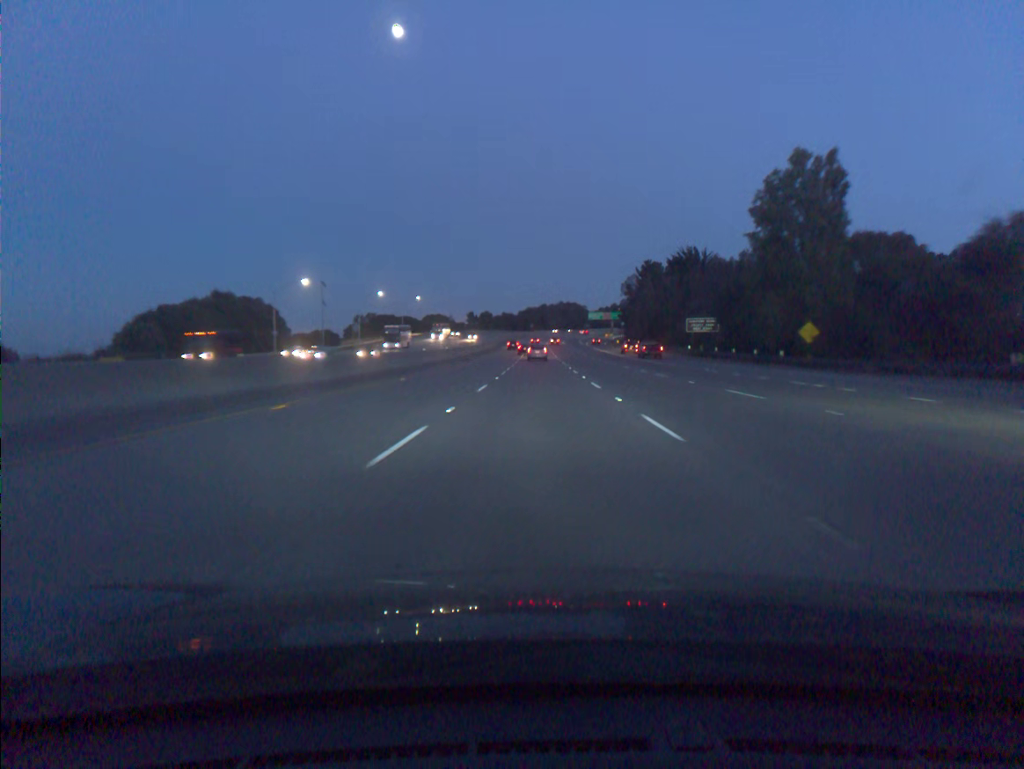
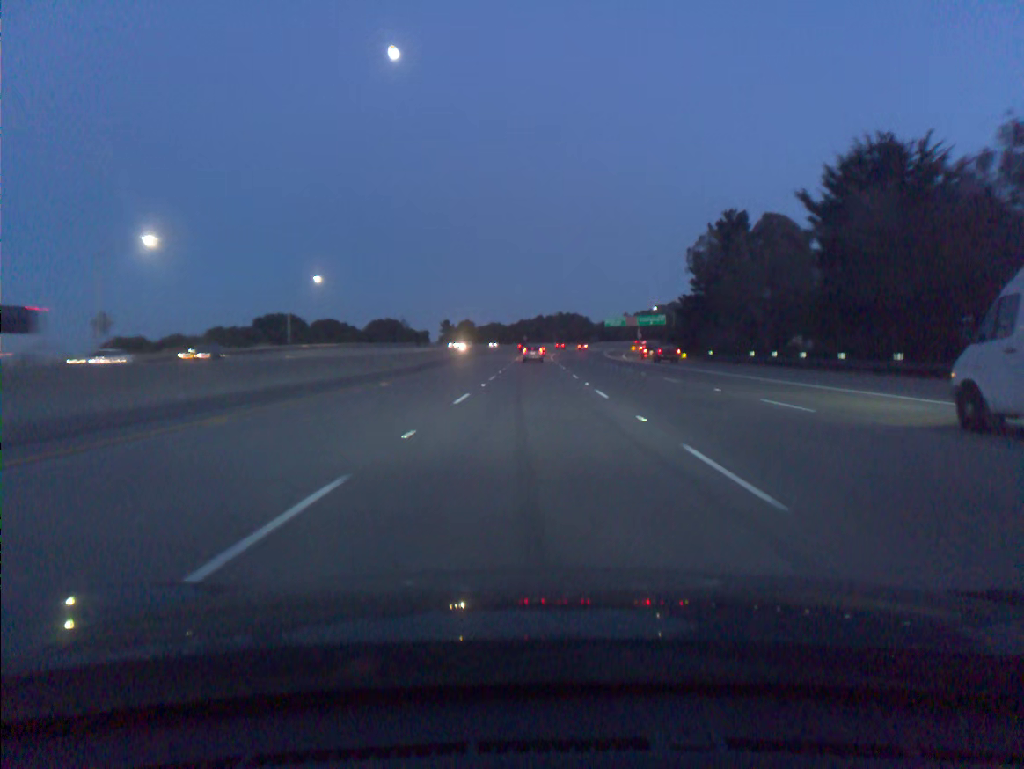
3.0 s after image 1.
(+0.3, +90.1) m; 0°
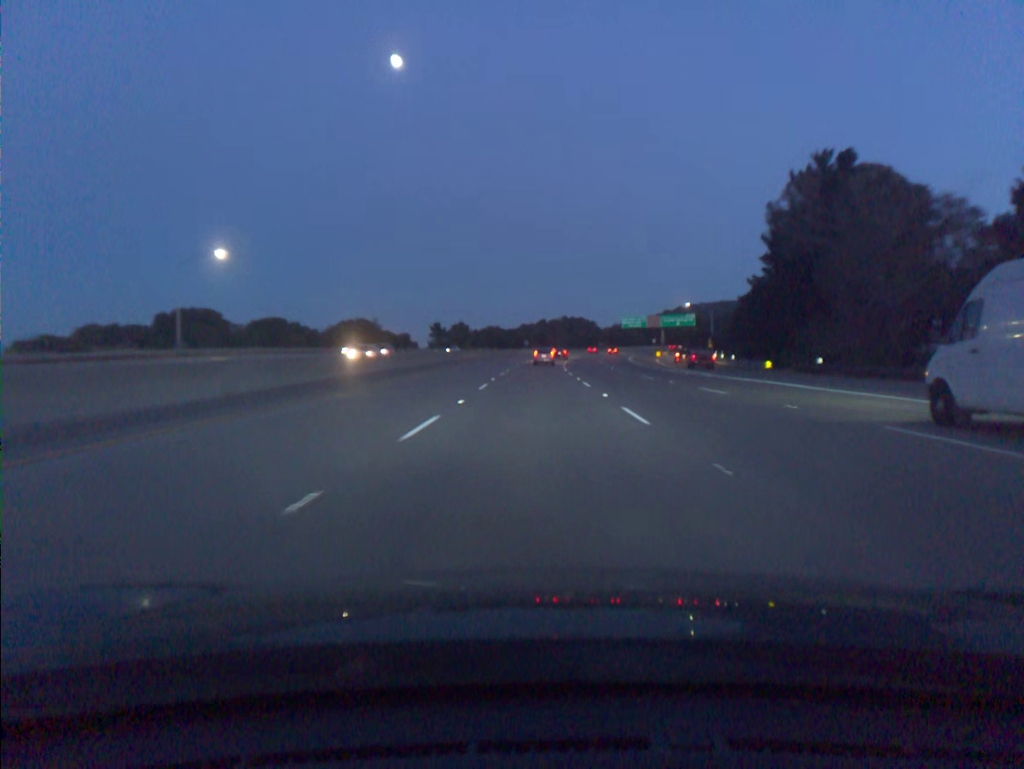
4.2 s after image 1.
(0.0, +35.6) m; 0°
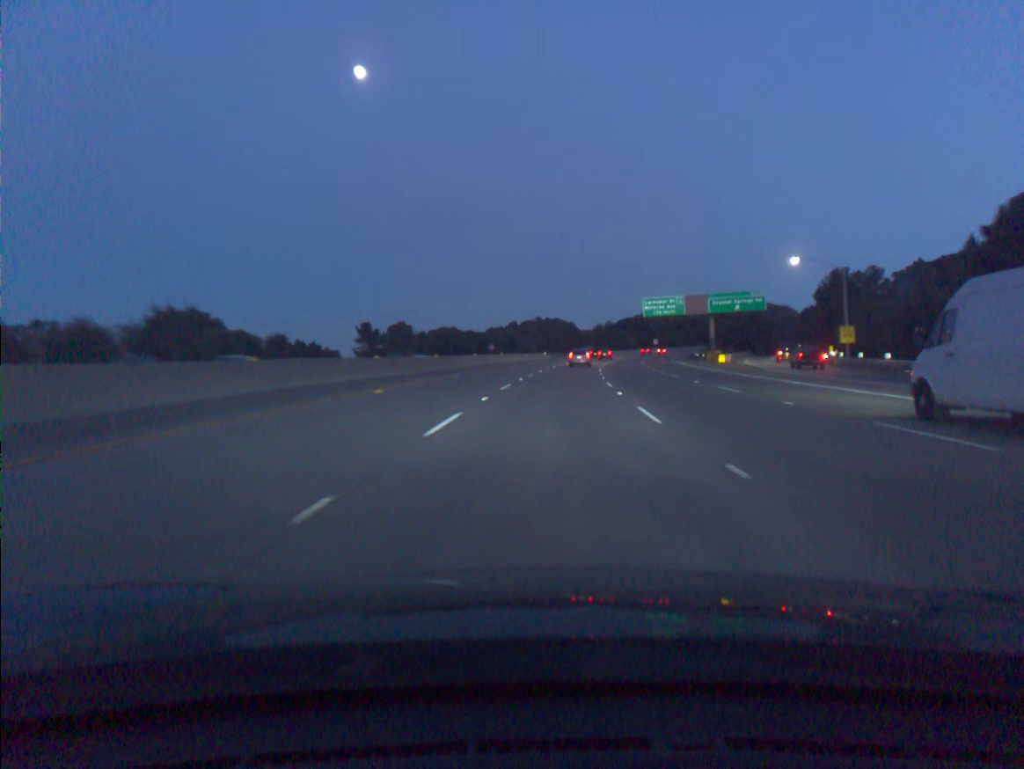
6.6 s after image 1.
(+0.5, +70.6) m; +2°
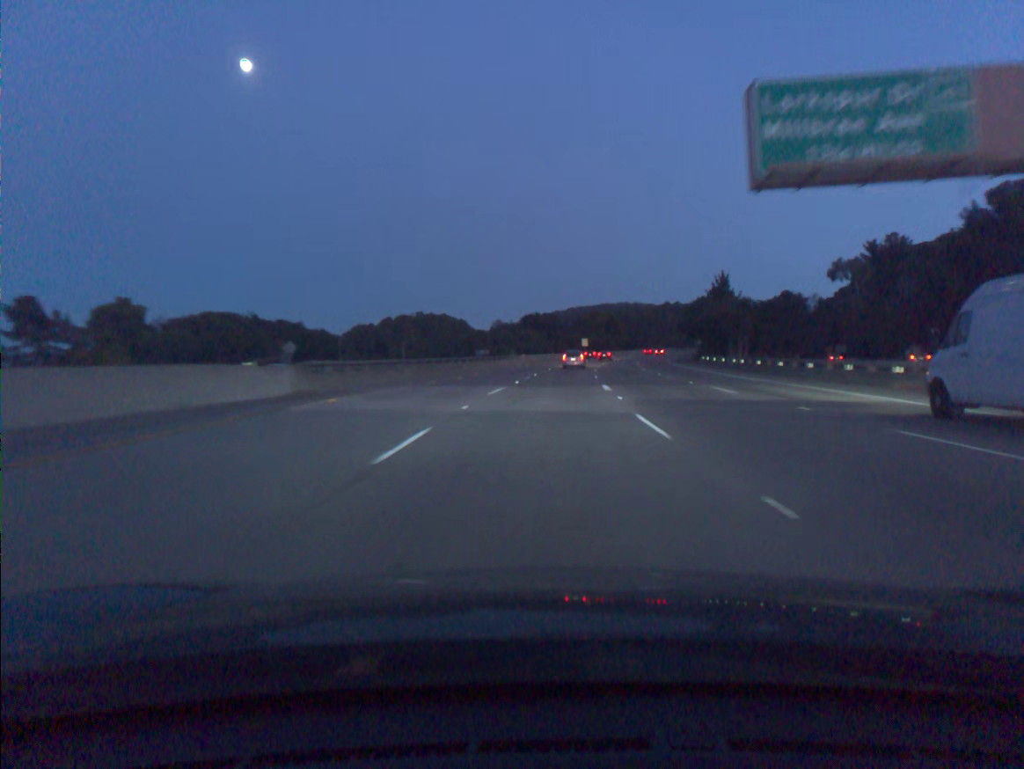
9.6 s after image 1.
(+6.1, +87.2) m; +7°
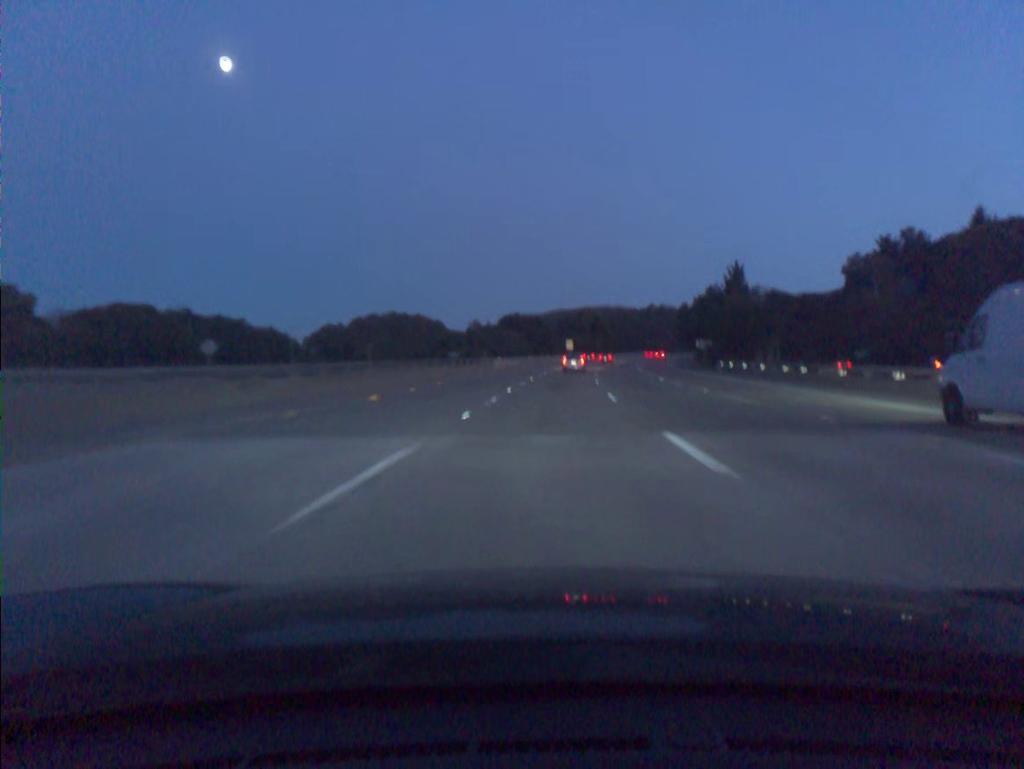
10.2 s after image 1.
(+0.2, +17.4) m; +1°
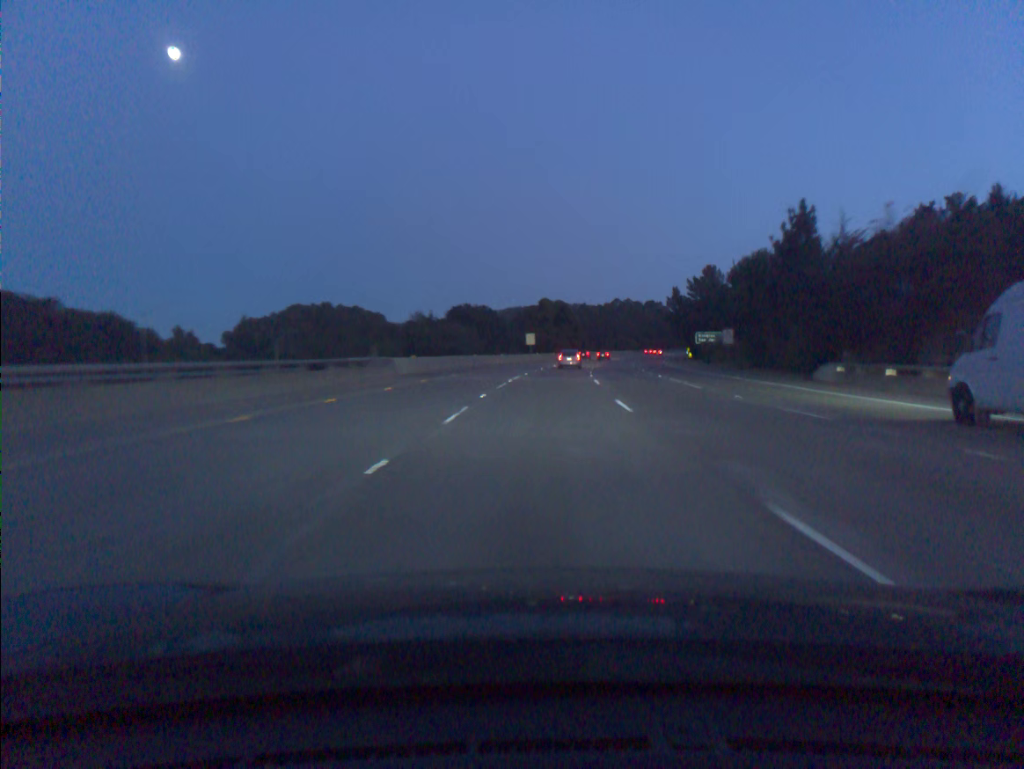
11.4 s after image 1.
(+1.0, +34.7) m; +3°
